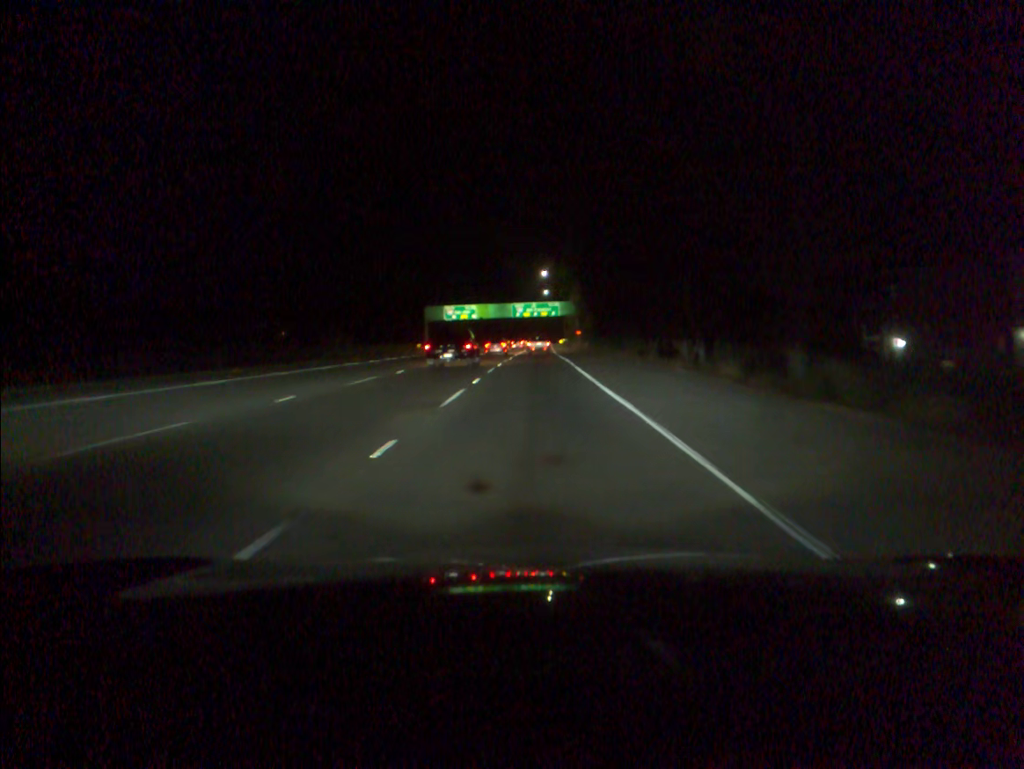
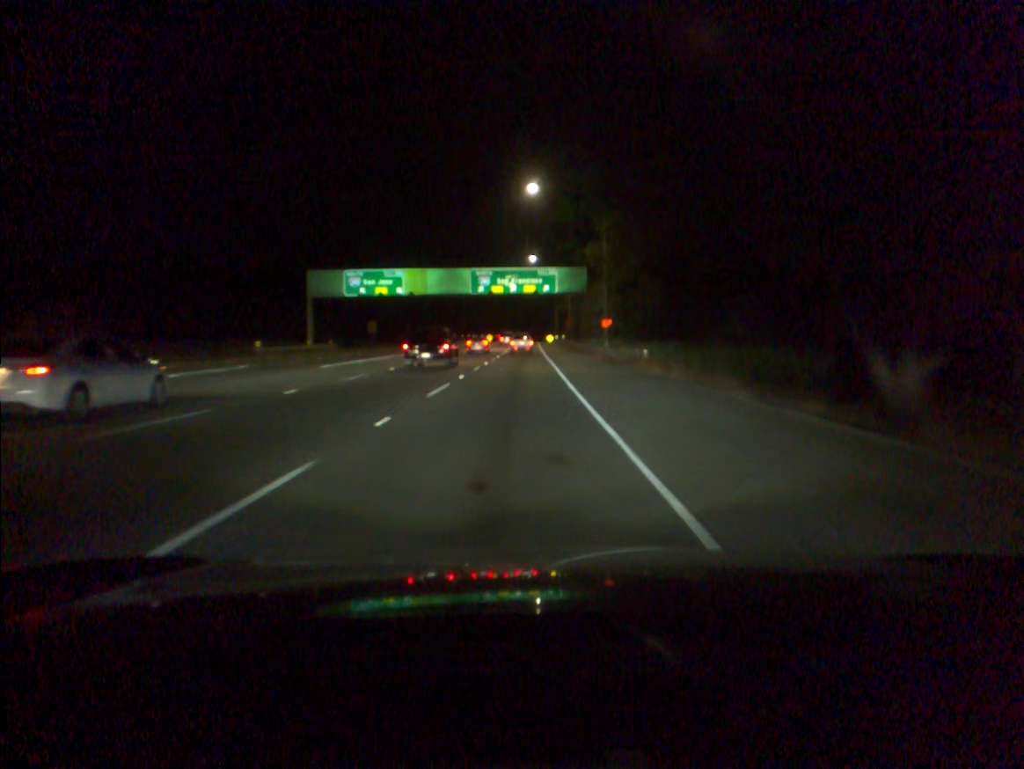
(+1.6, +69.5) m; +1°
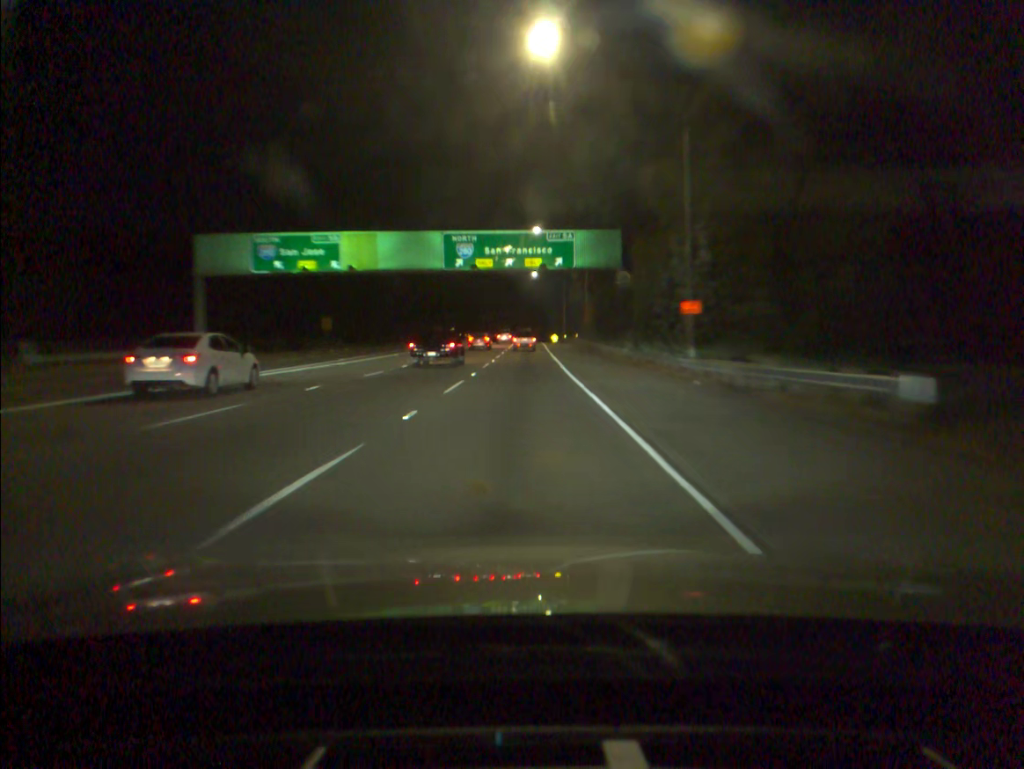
(0.0, +27.8) m; 0°
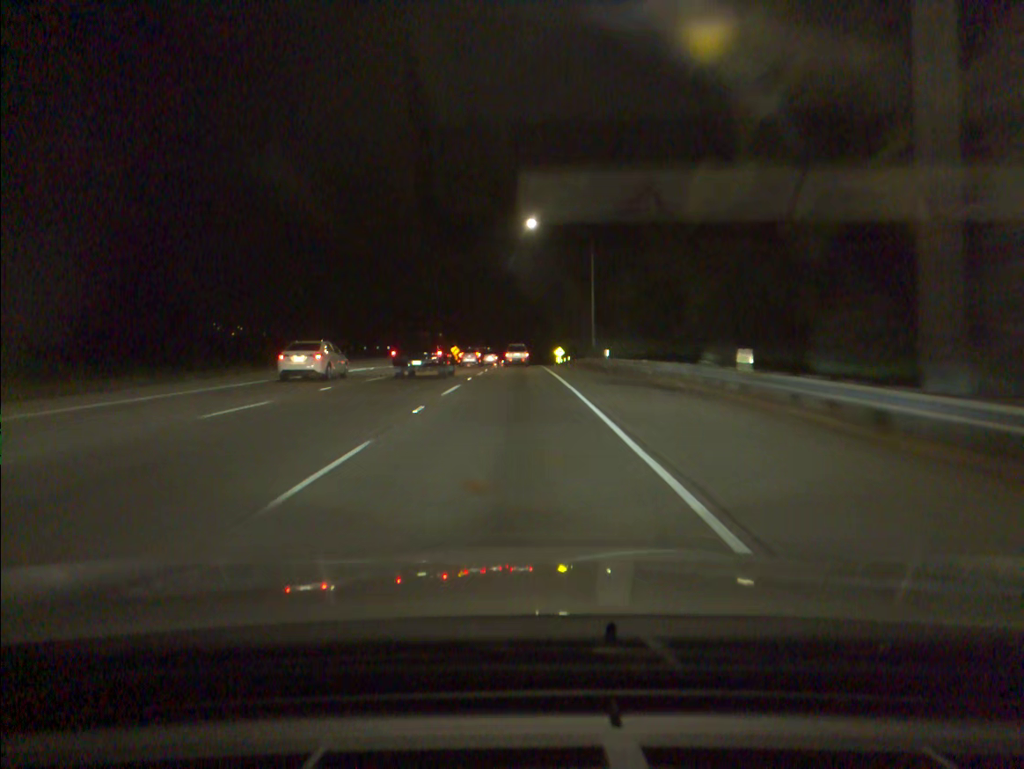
(+0.5, +70.5) m; 0°
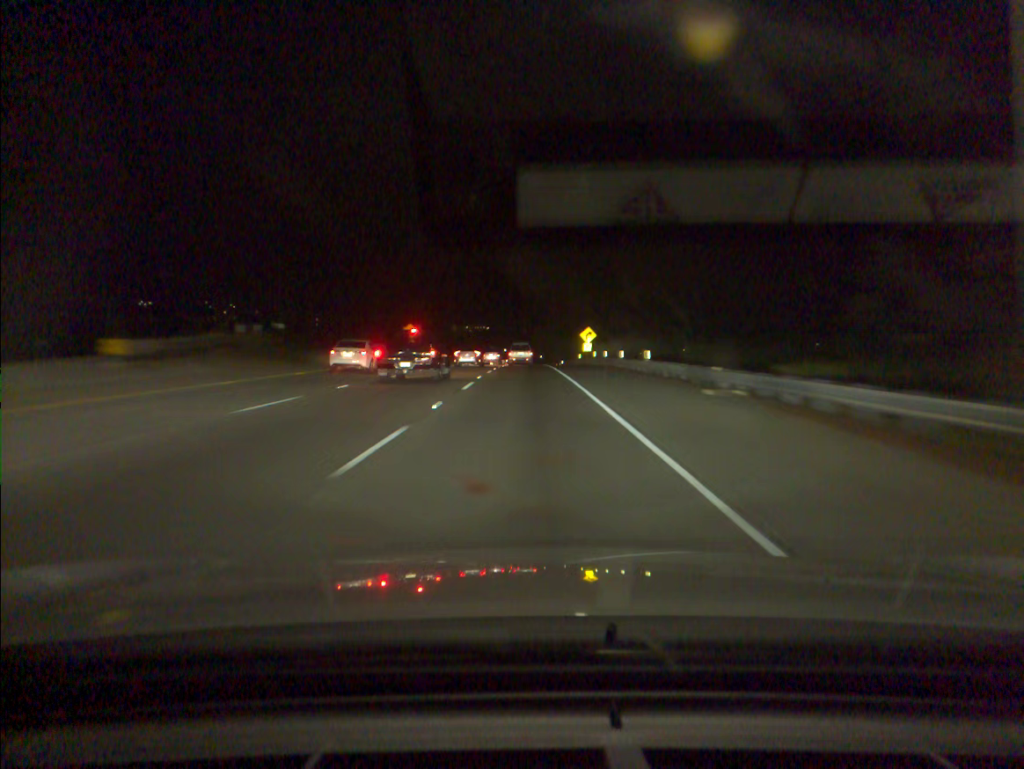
(-0.1, +56.8) m; 0°
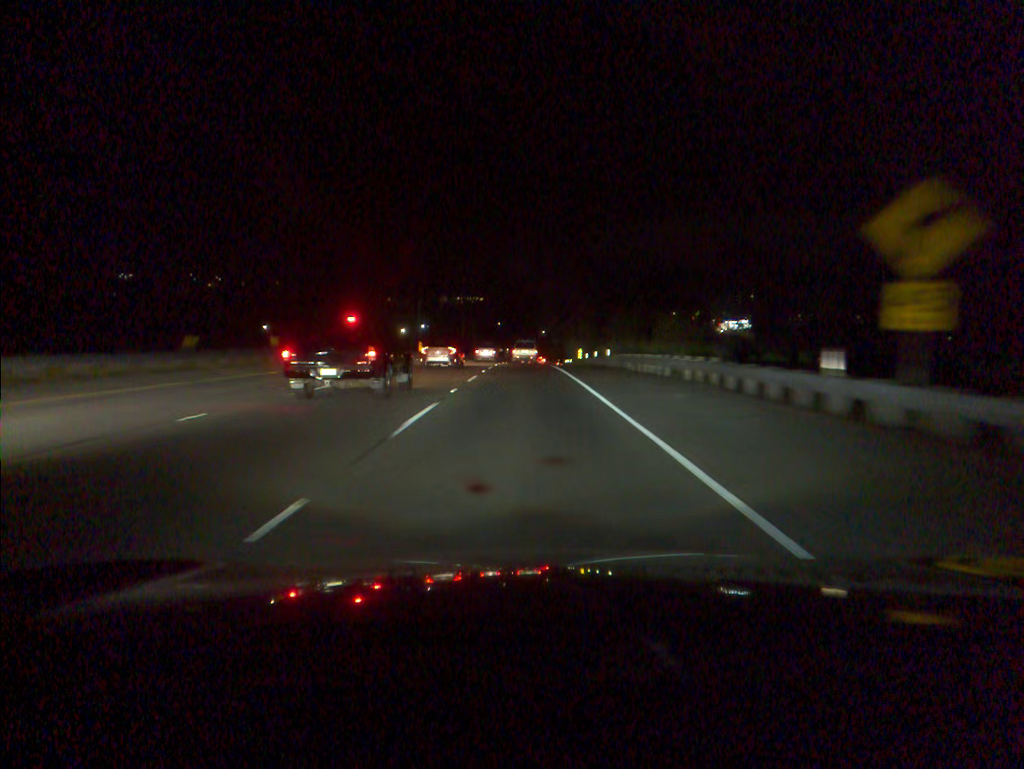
(+0.2, +69.0) m; 0°
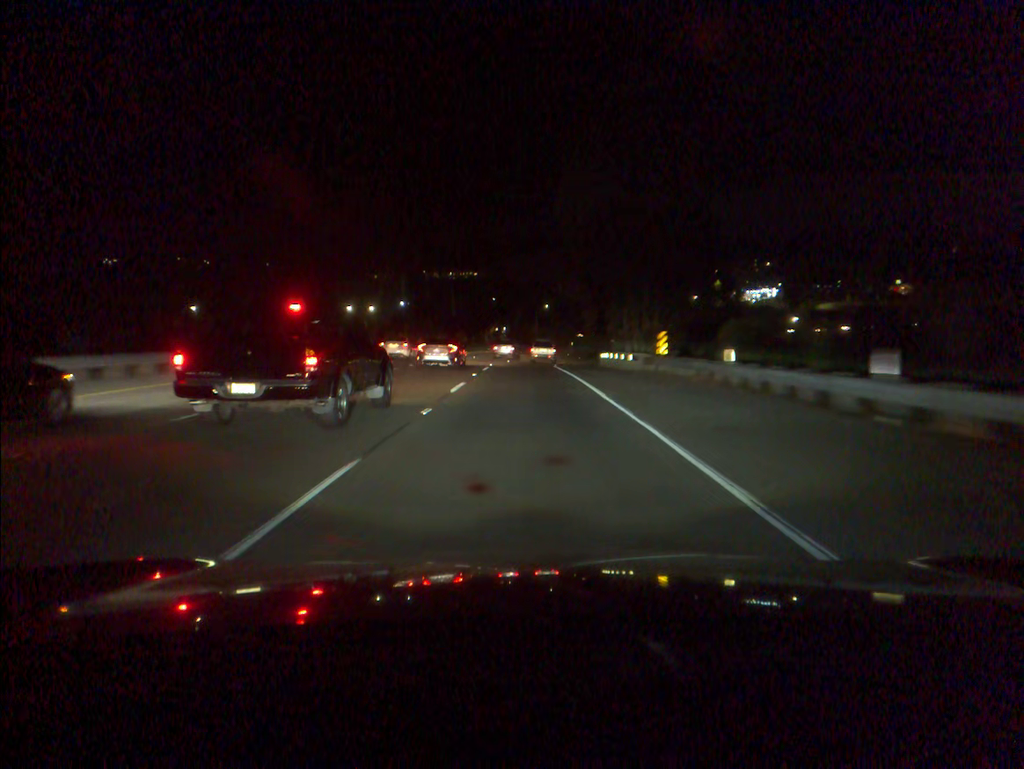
(0.0, +49.9) m; 0°
